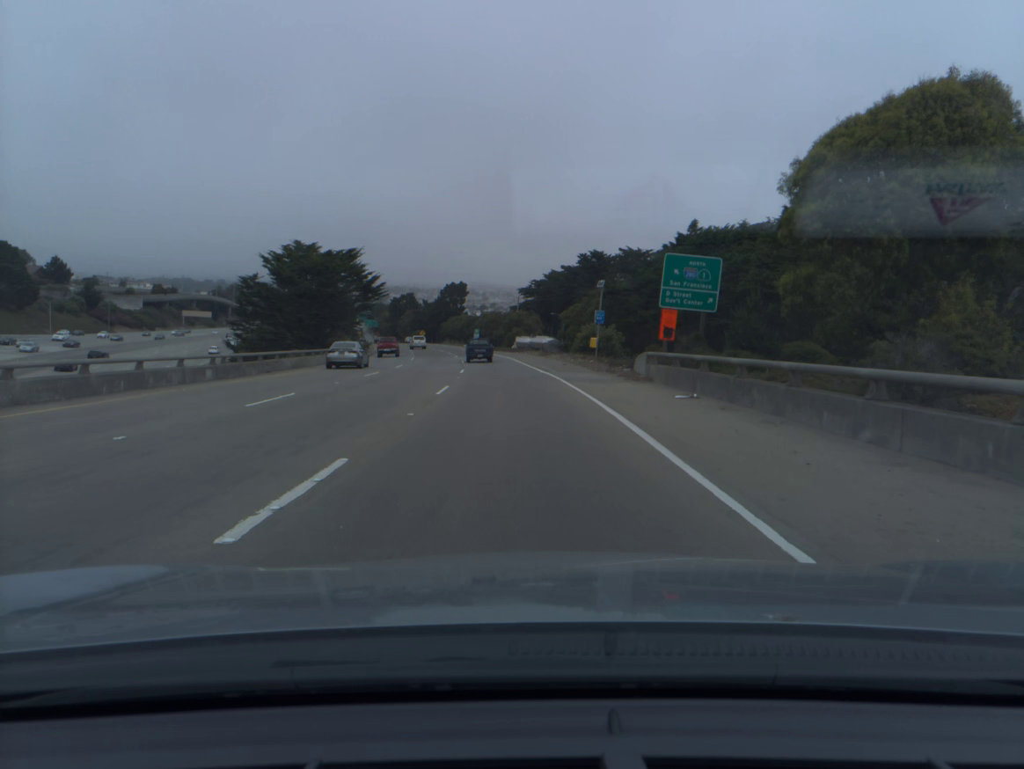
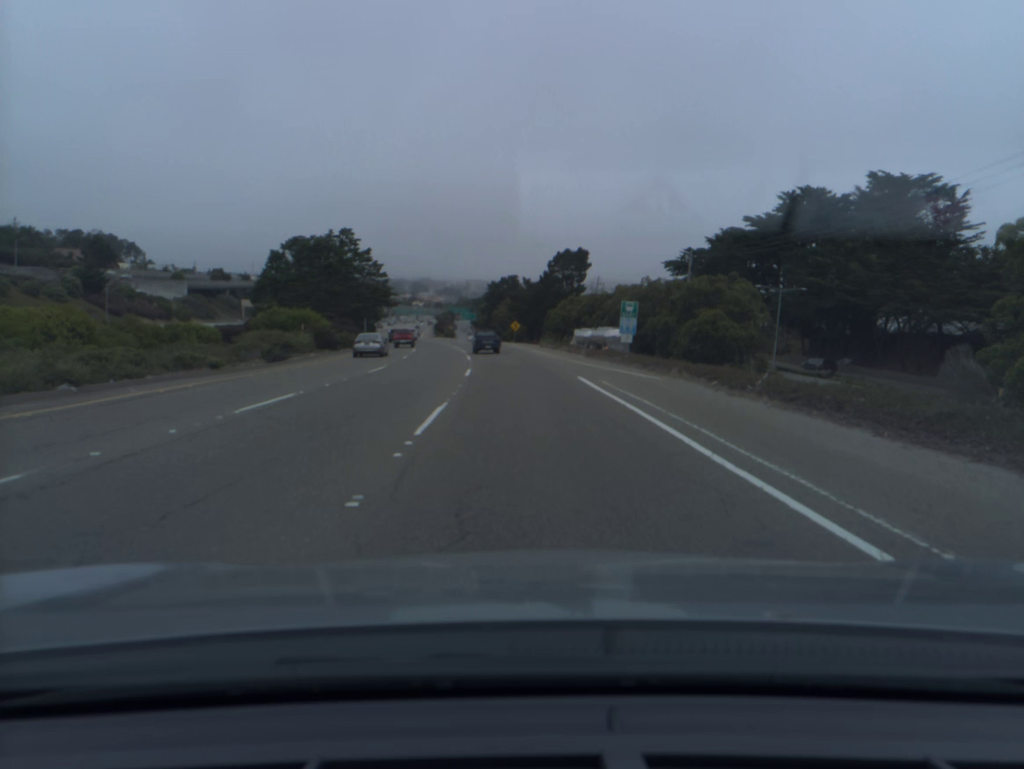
(-6.2, +84.1) m; -8°
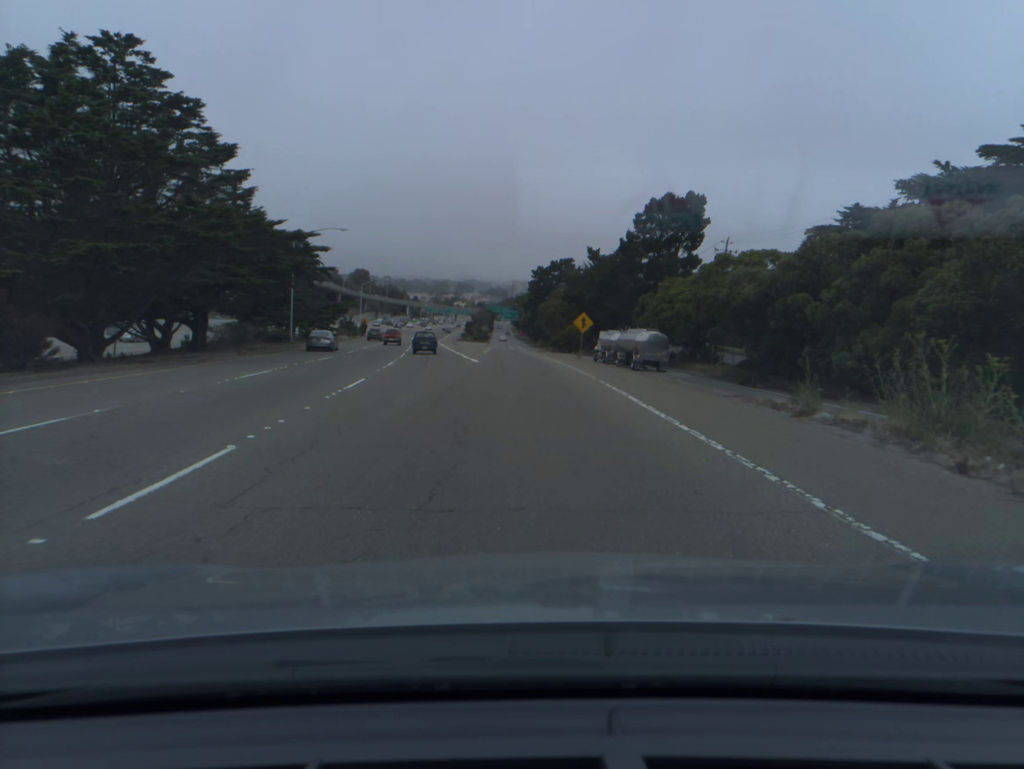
(-2.4, +63.8) m; -4°
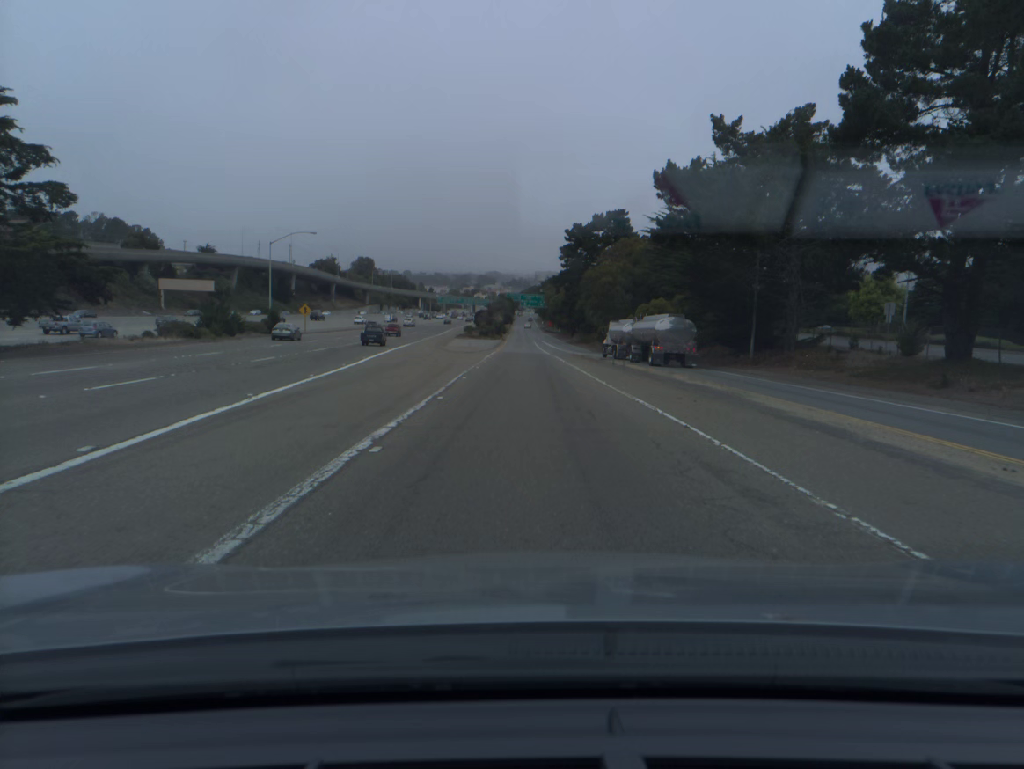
(-1.0, +60.5) m; -2°
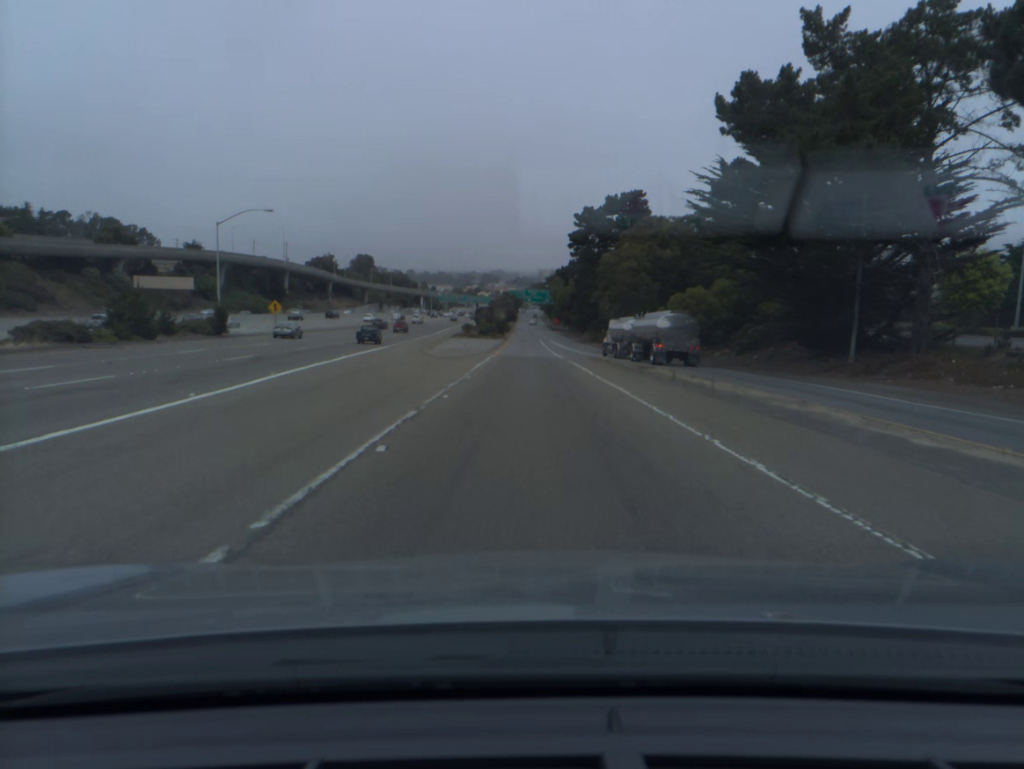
(0.0, +14.6) m; 0°
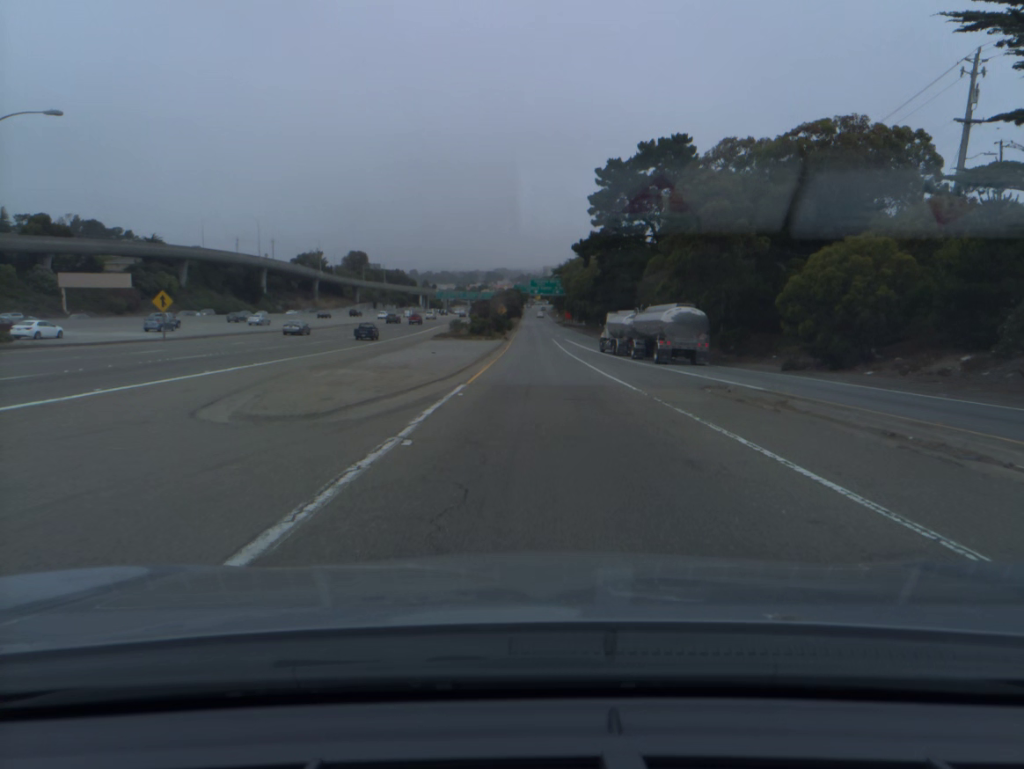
(-0.1, +28.8) m; 0°
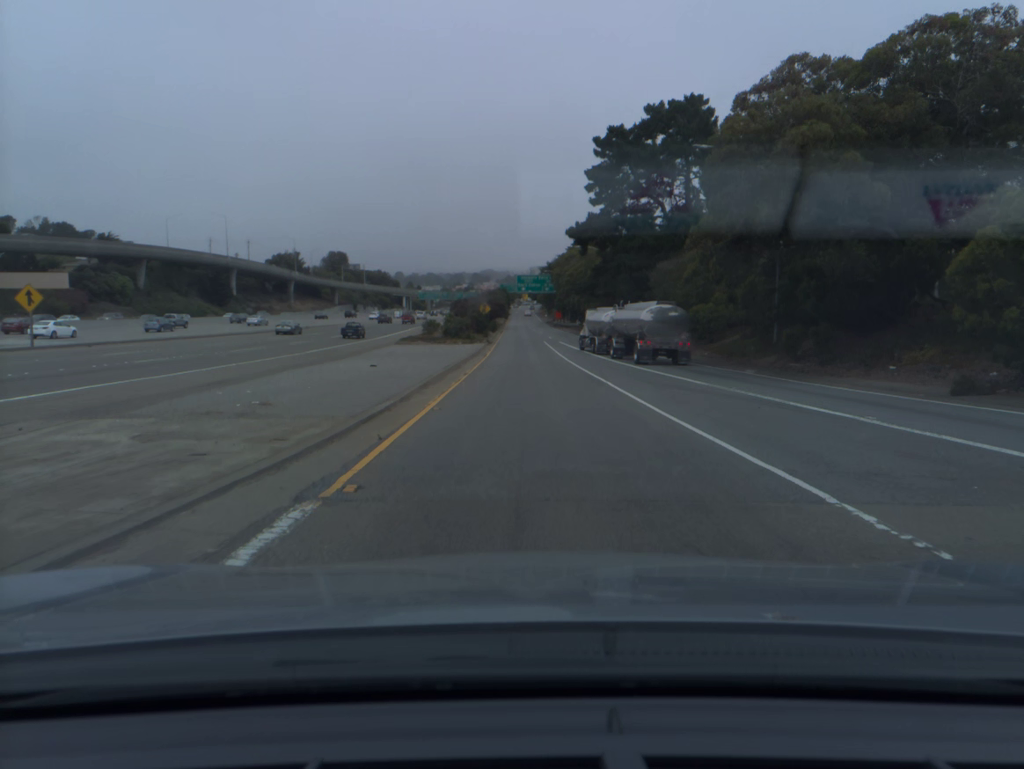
(+0.1, +14.1) m; +1°
